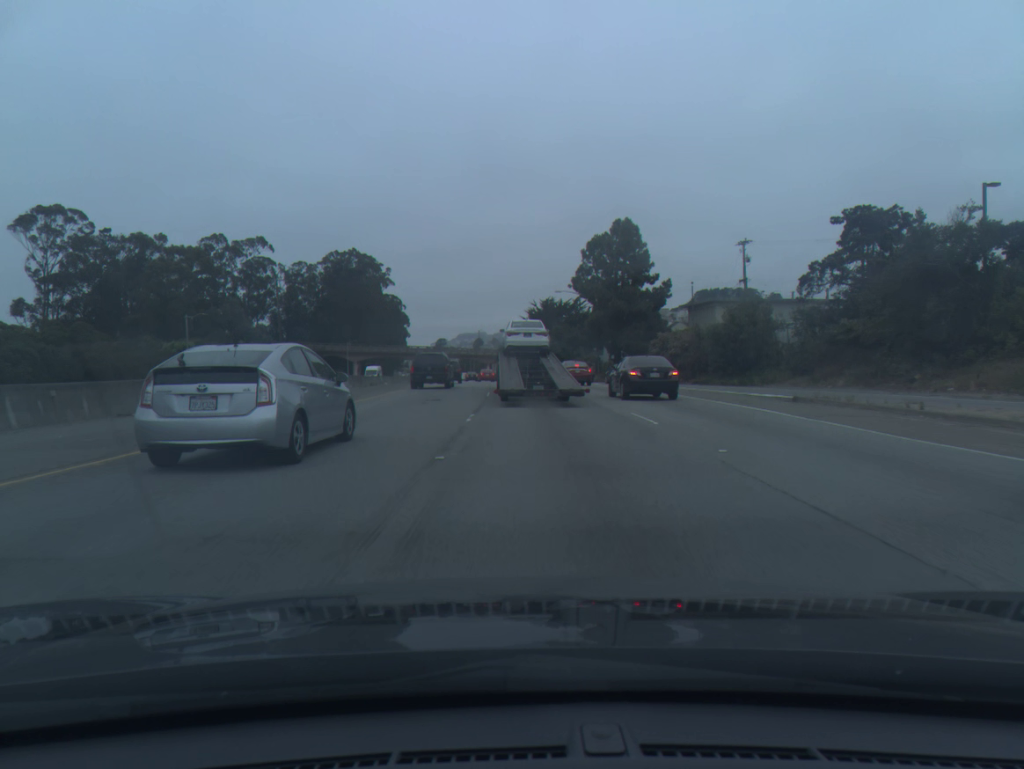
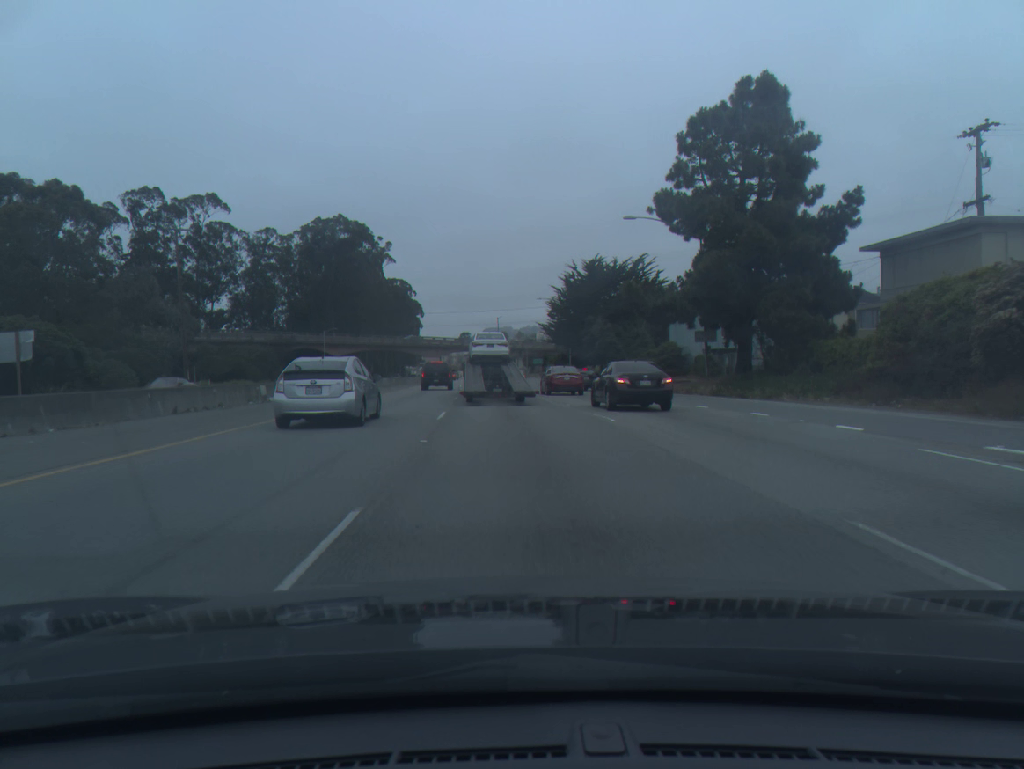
(-0.5, +41.9) m; -2°
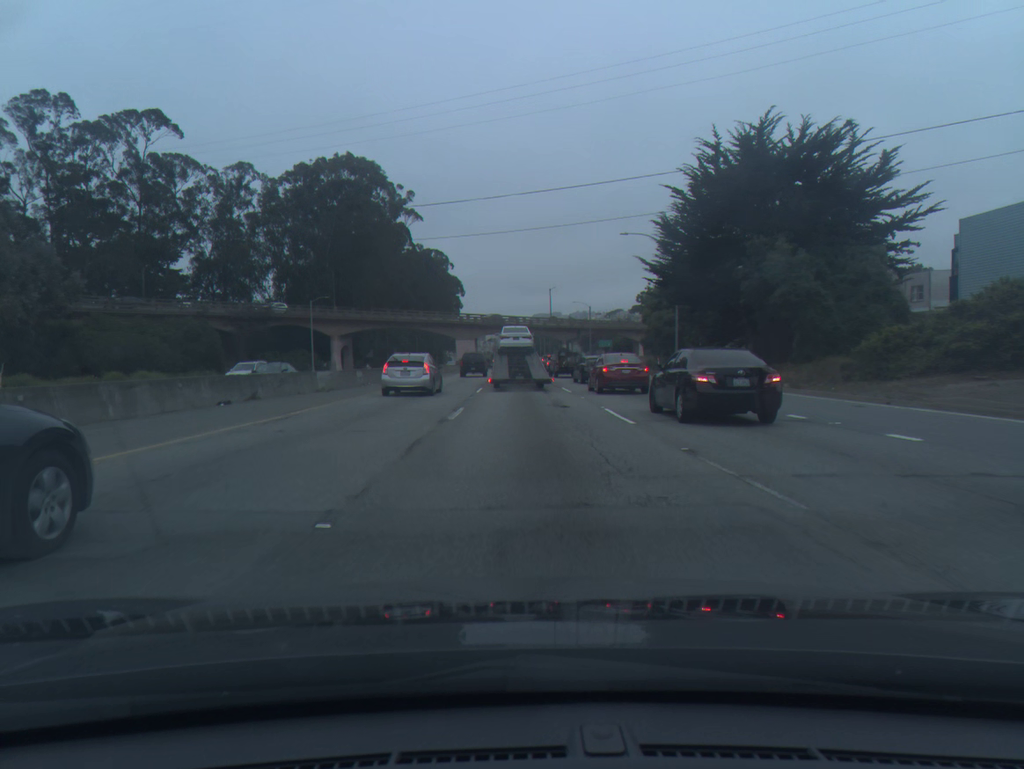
(-1.7, +39.5) m; -4°
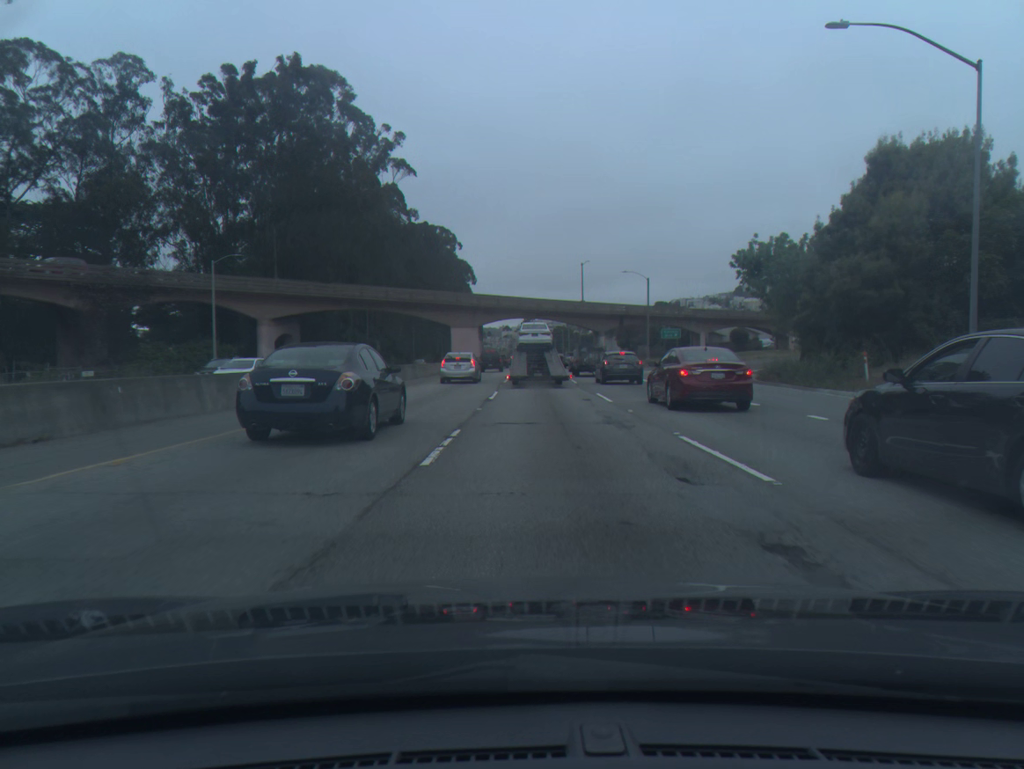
(-0.5, +36.8) m; -1°
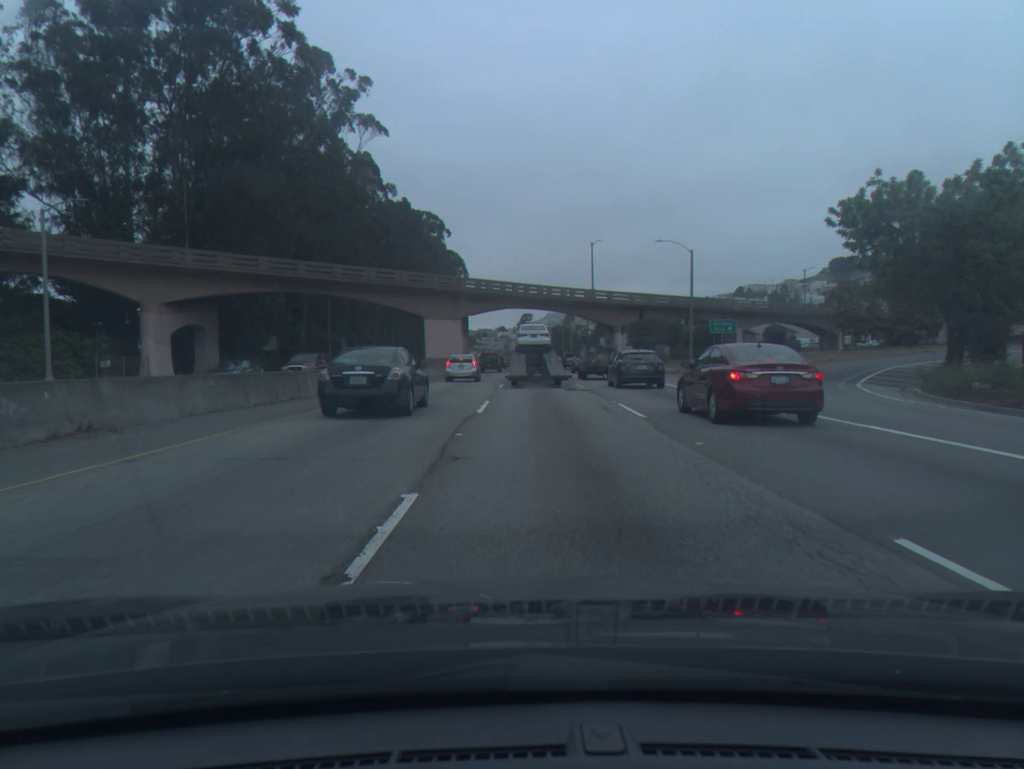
(+0.1, +21.1) m; 0°
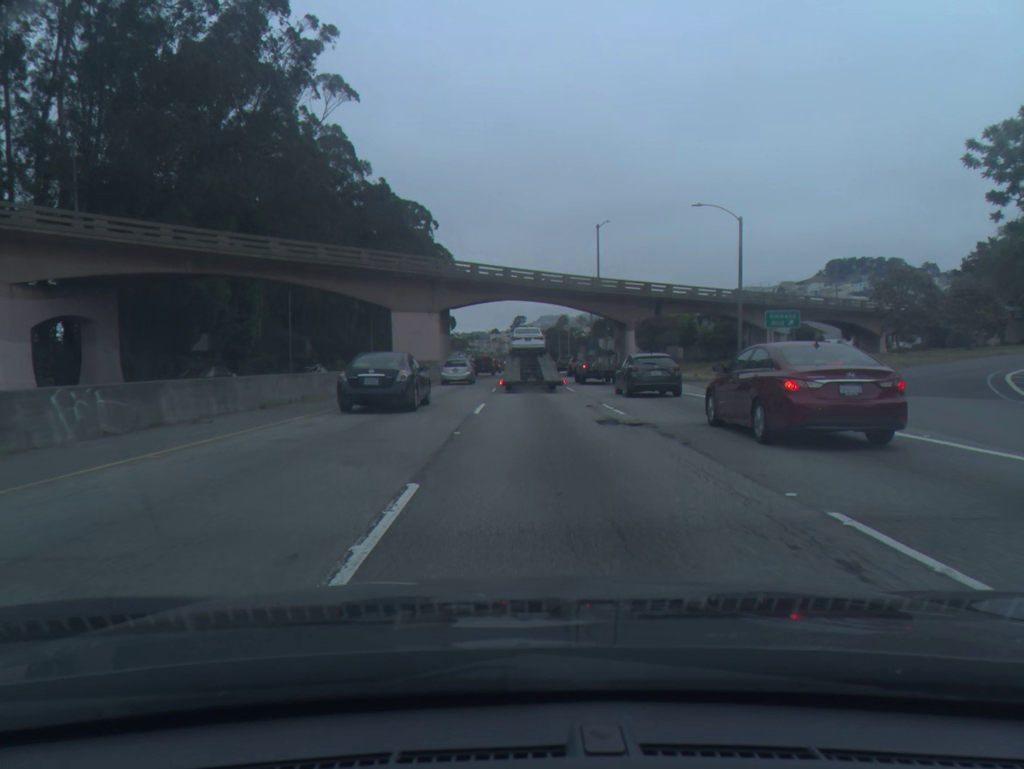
(+0.1, +13.9) m; 0°
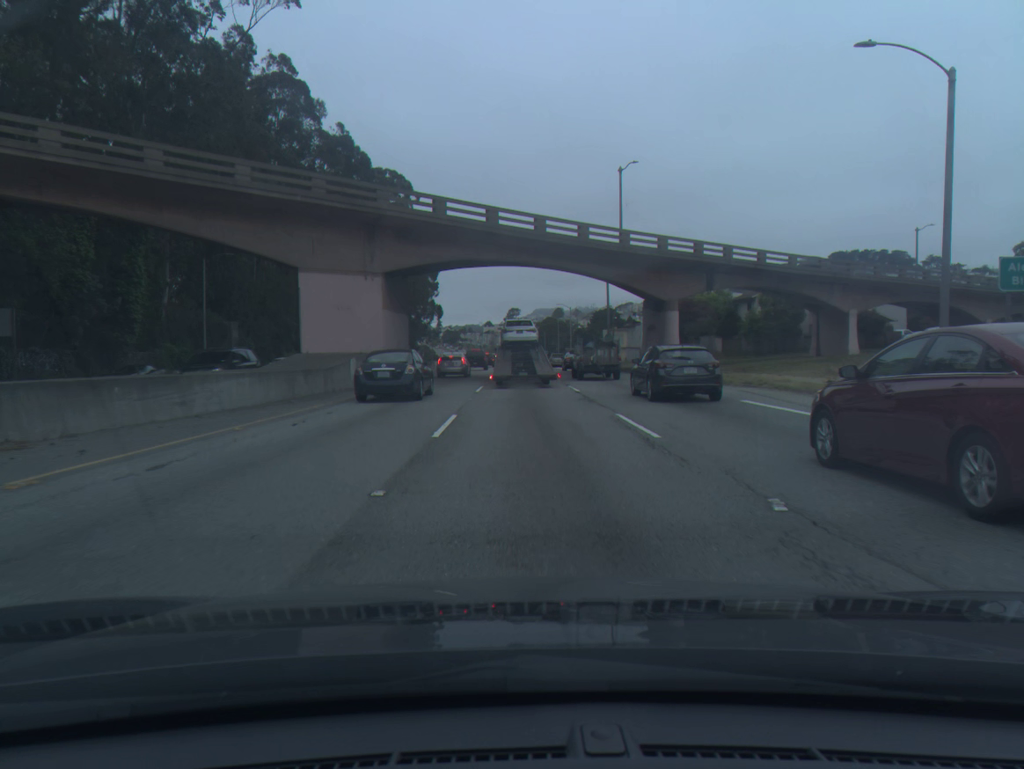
(+0.1, +20.7) m; +1°
